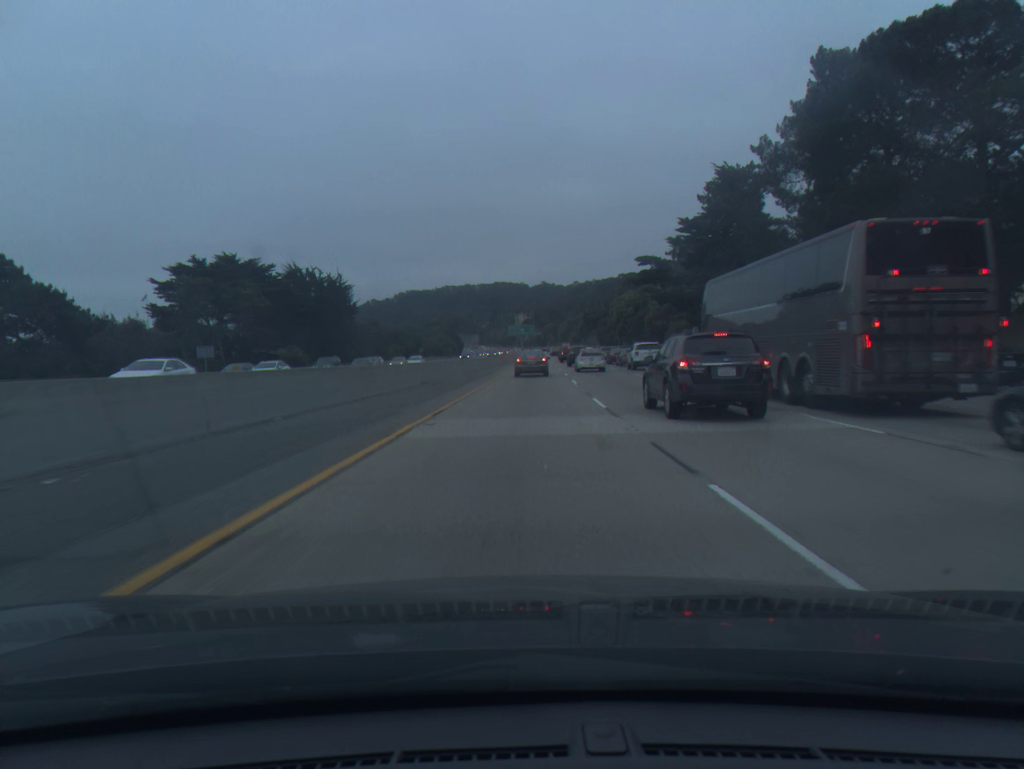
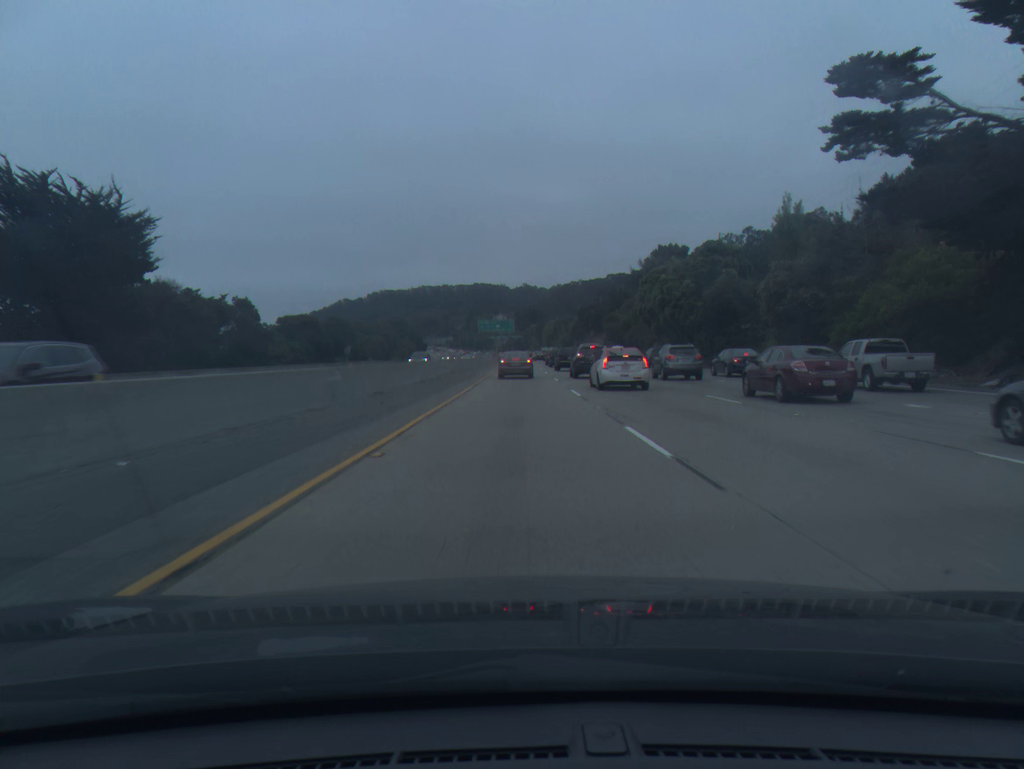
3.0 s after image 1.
(+1.2, +63.0) m; +2°
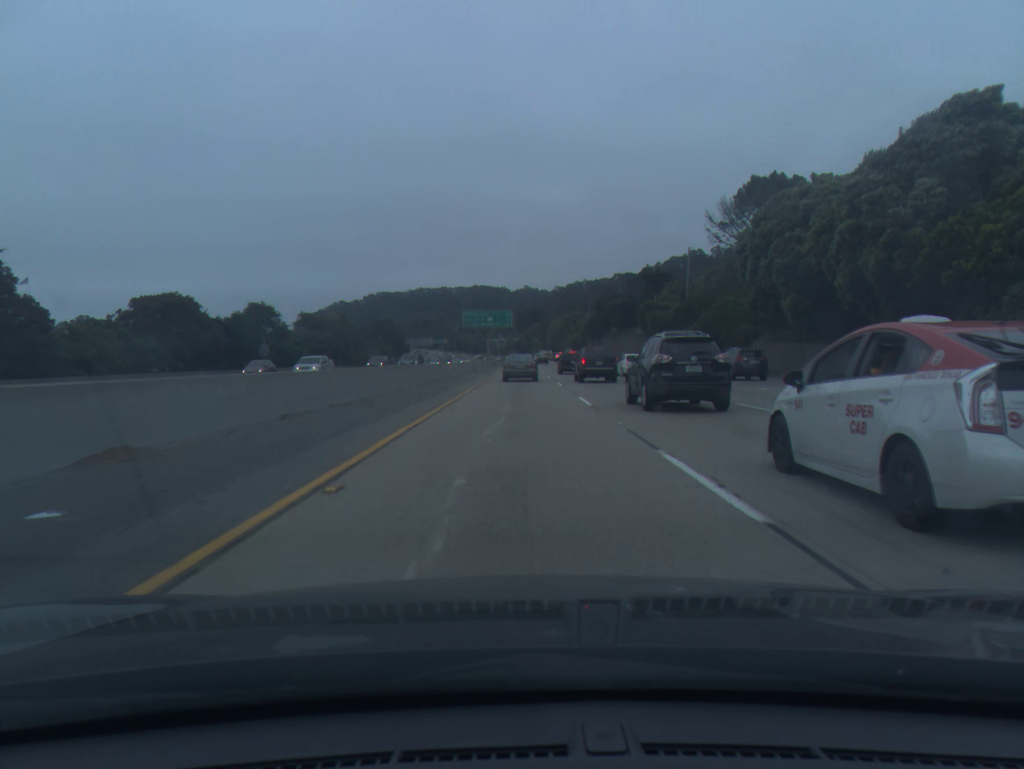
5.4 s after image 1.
(0.0, +46.5) m; 0°
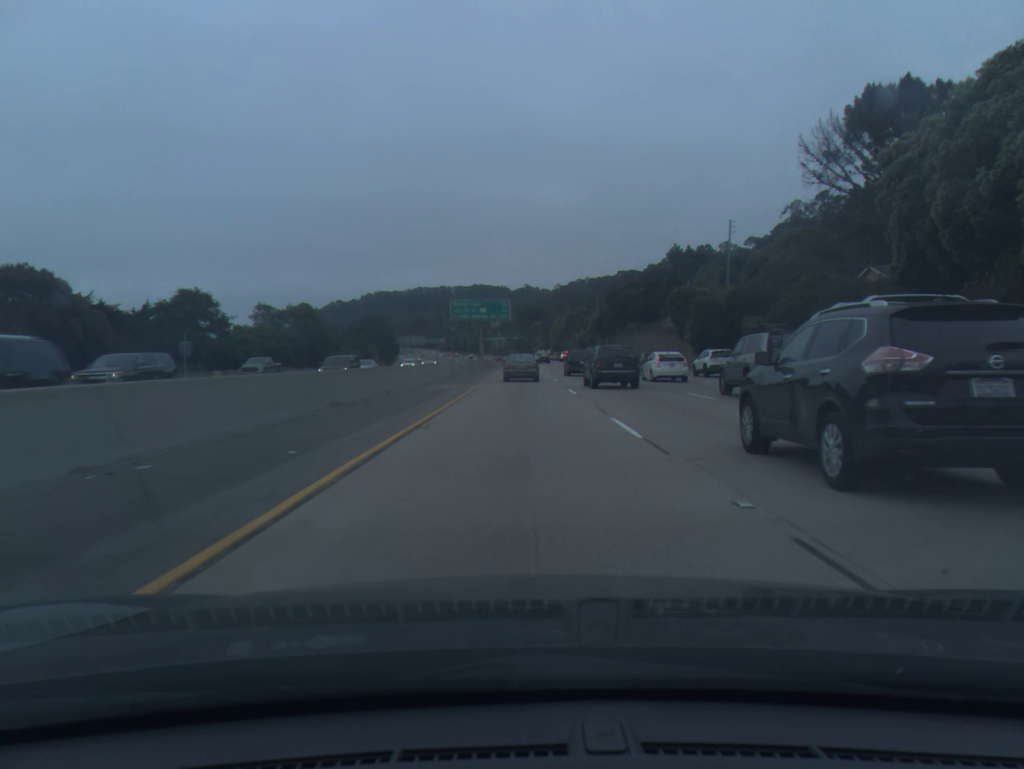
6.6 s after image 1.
(0.0, +22.8) m; 0°
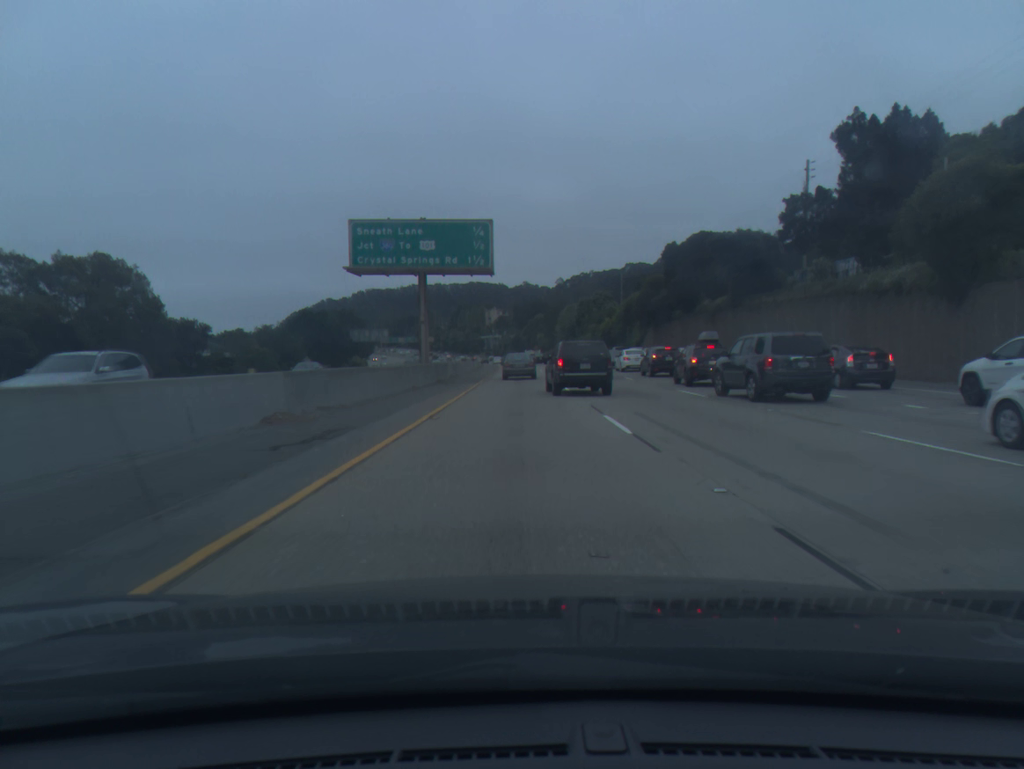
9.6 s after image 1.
(+0.1, +56.5) m; 0°
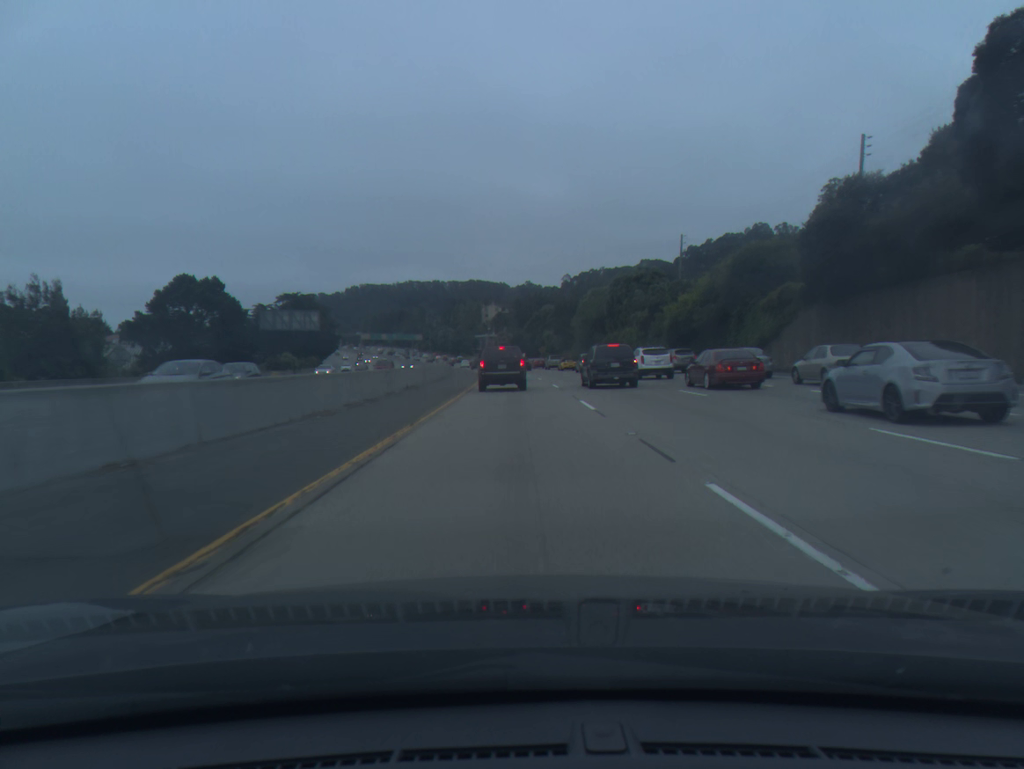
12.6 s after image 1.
(-0.1, +57.0) m; 0°
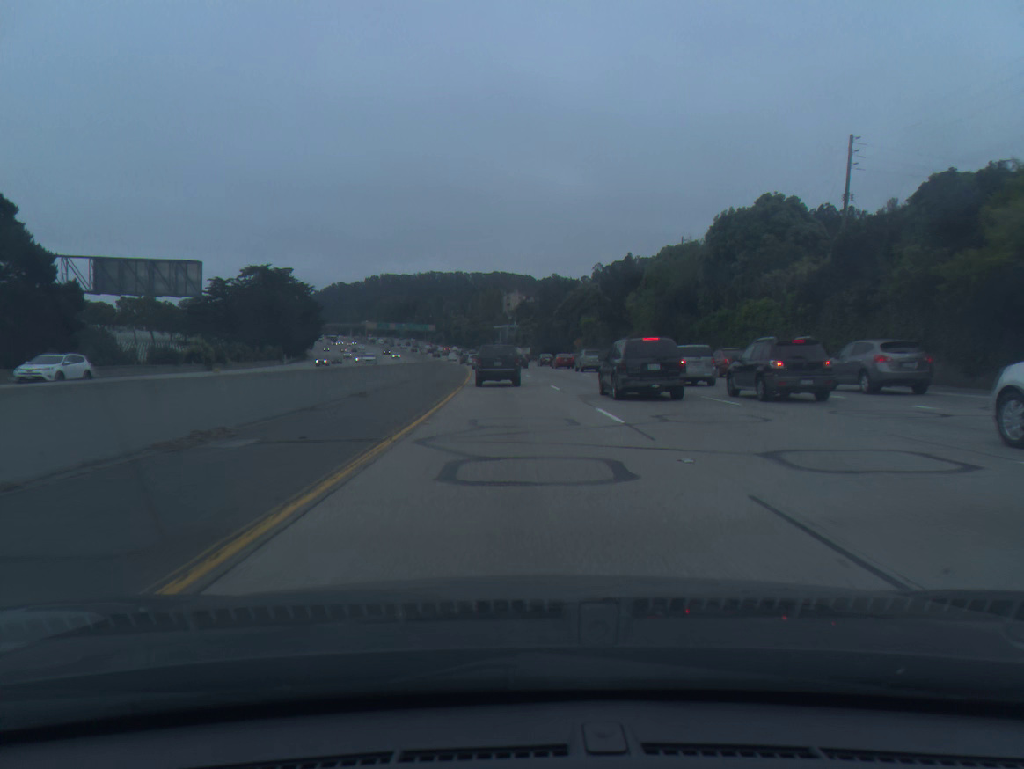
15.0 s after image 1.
(-0.6, +46.8) m; -2°
